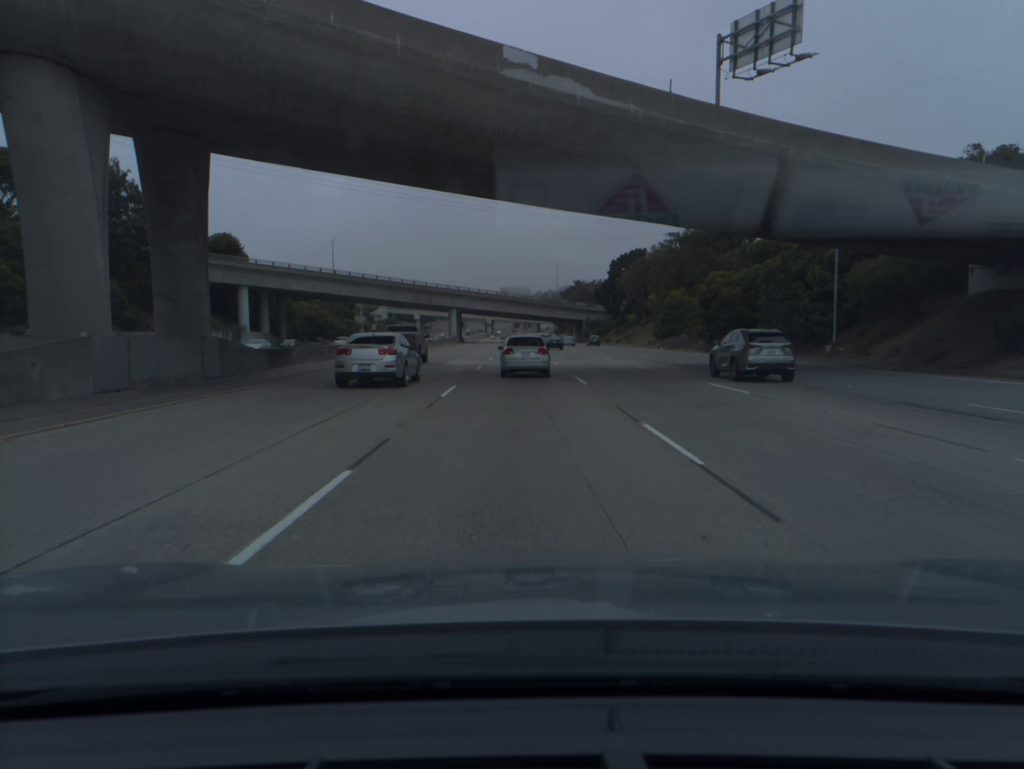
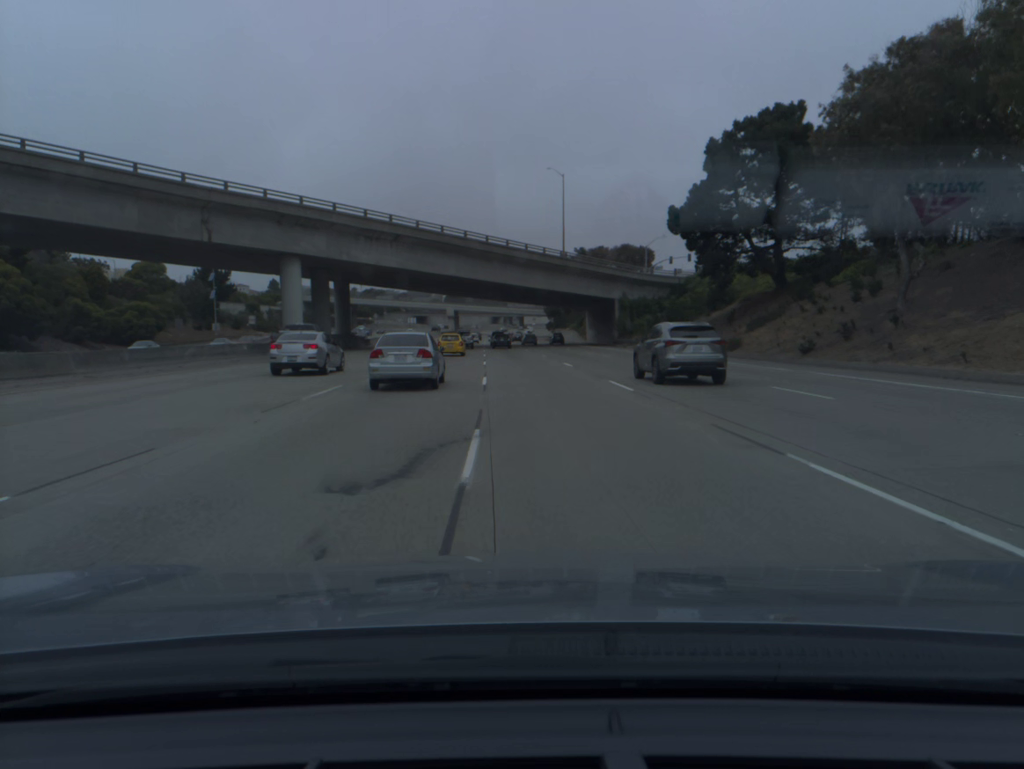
(+1.9, +100.9) m; +1°
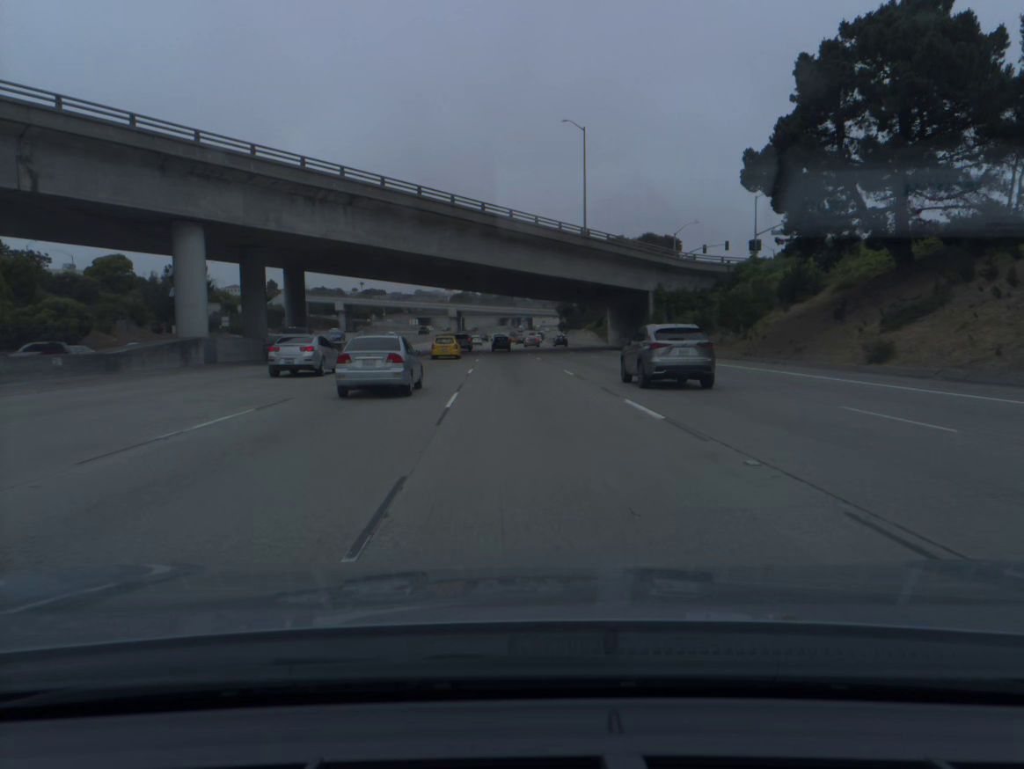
(-0.1, +20.1) m; -1°
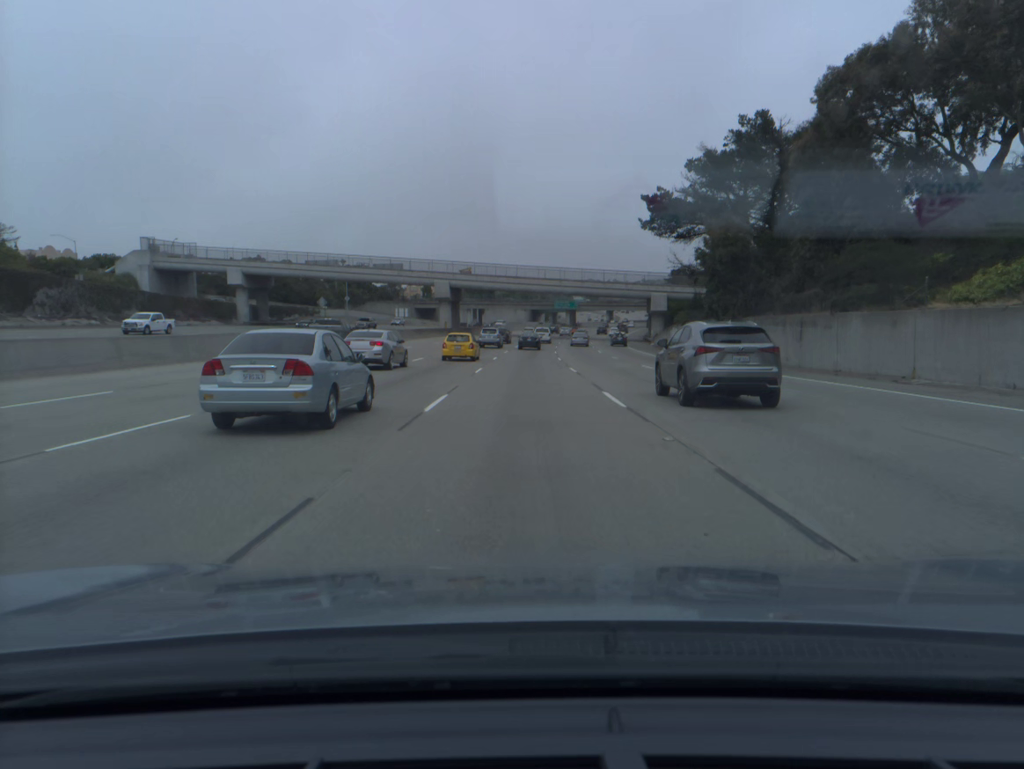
(-2.9, +101.0) m; -2°
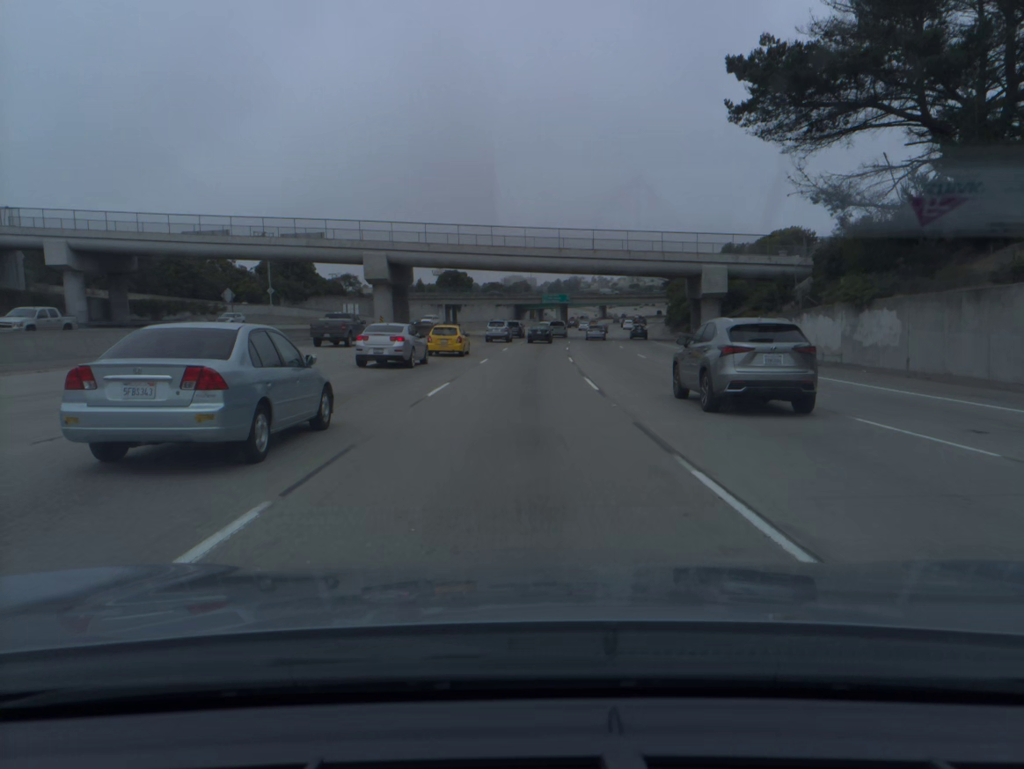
(+0.3, +40.0) m; +1°
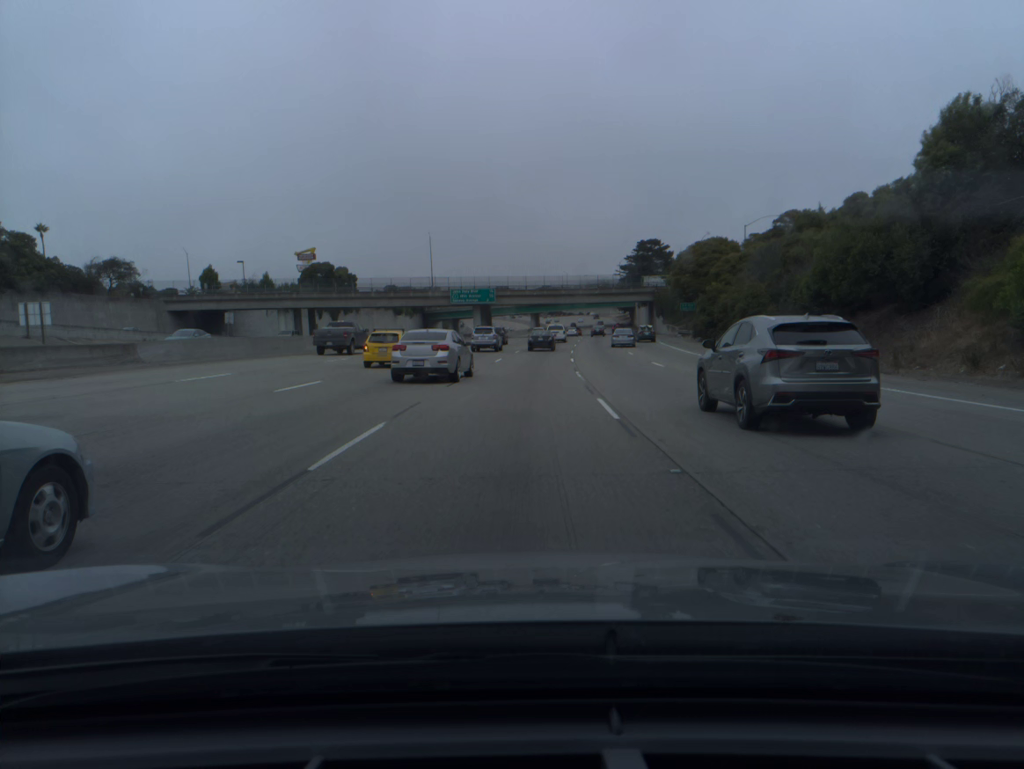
(+3.5, +78.9) m; +6°
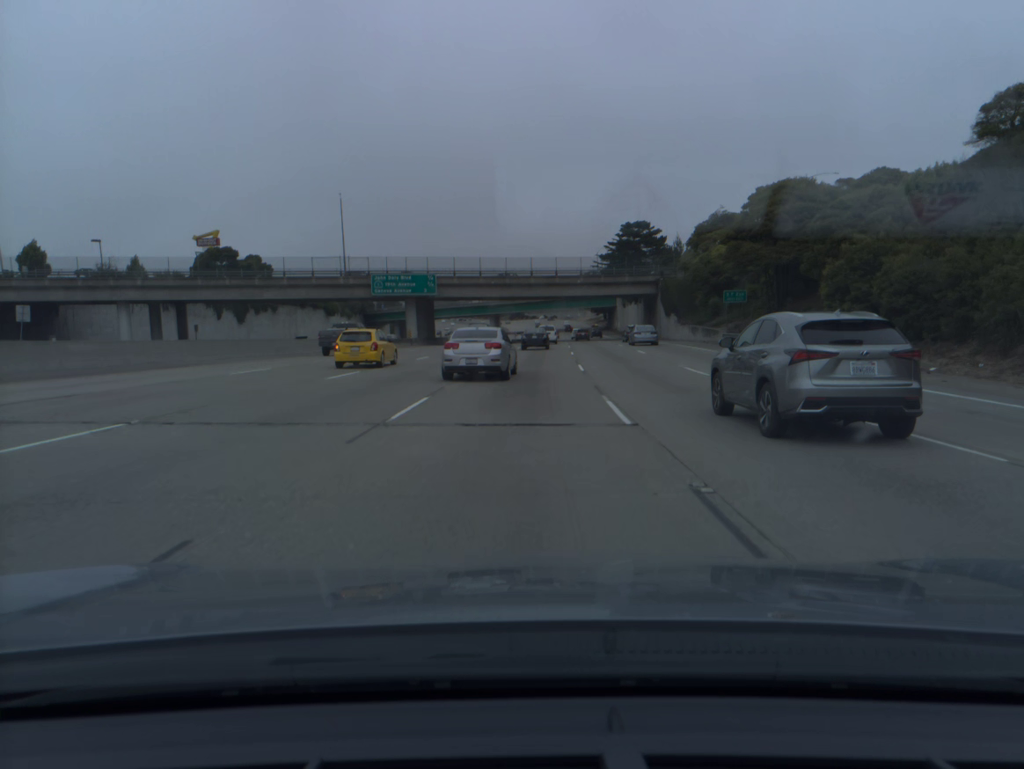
(+1.0, +38.9) m; +3°
